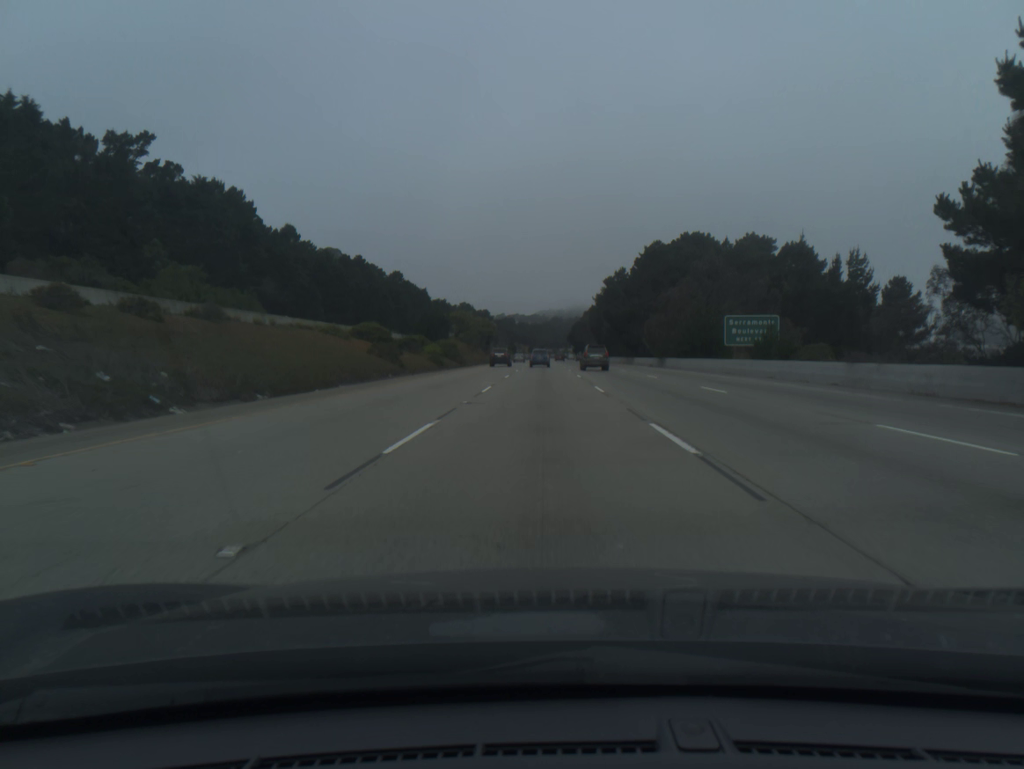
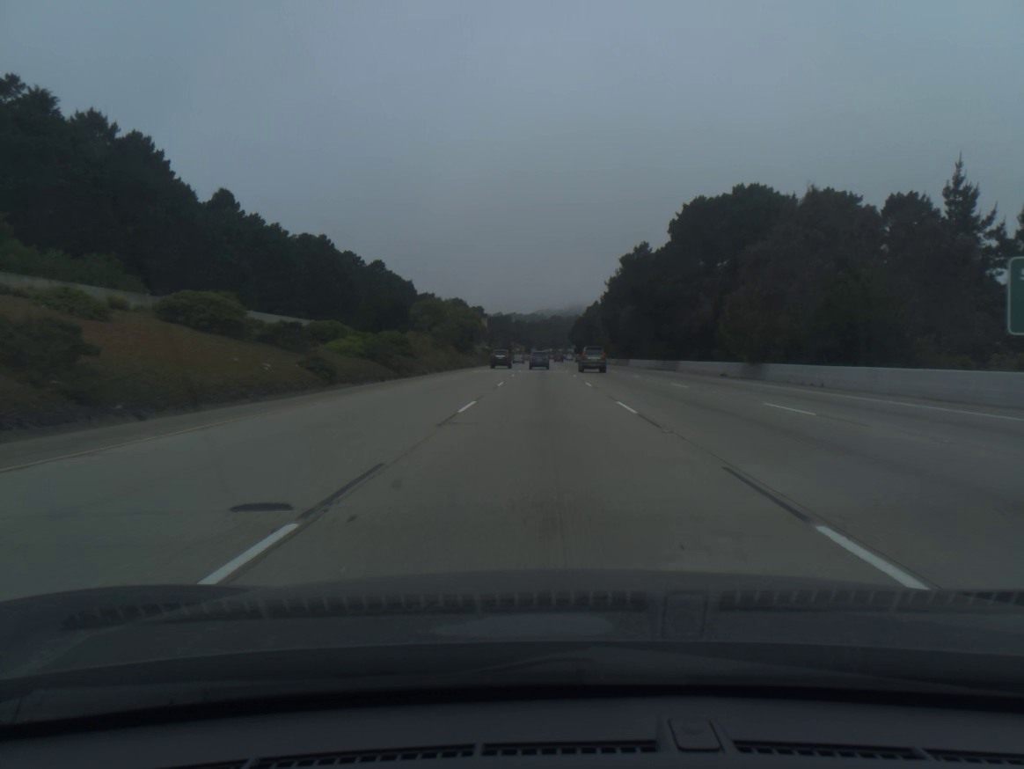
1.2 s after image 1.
(0.0, +36.7) m; 0°
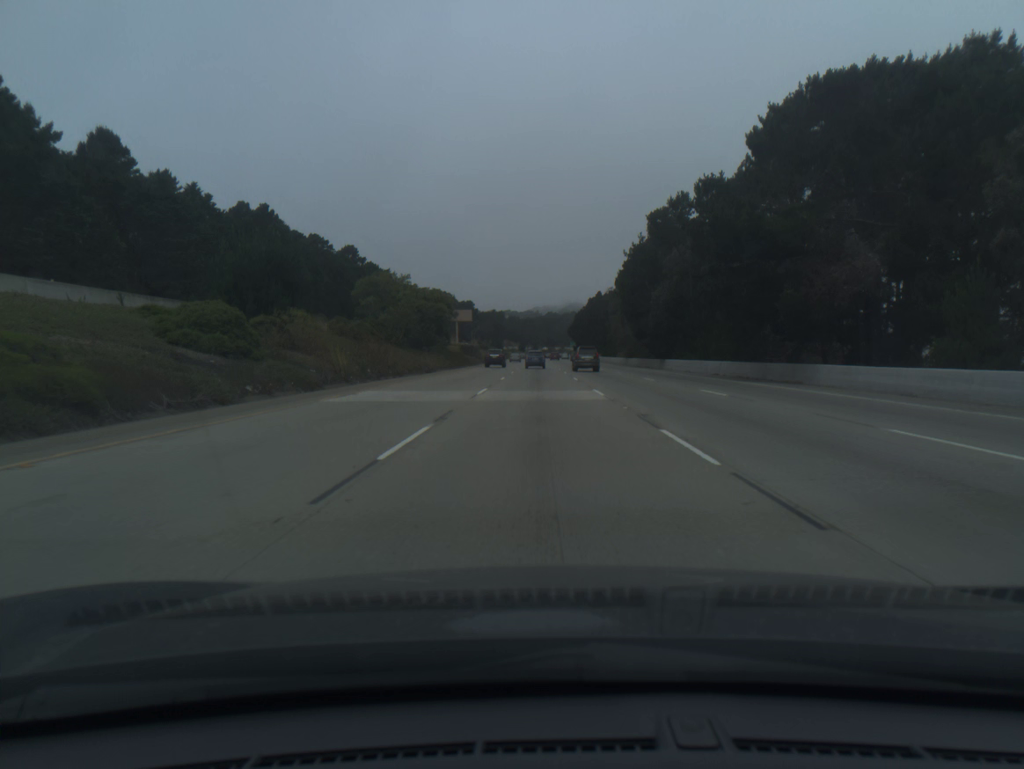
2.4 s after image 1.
(+0.1, +36.8) m; 0°
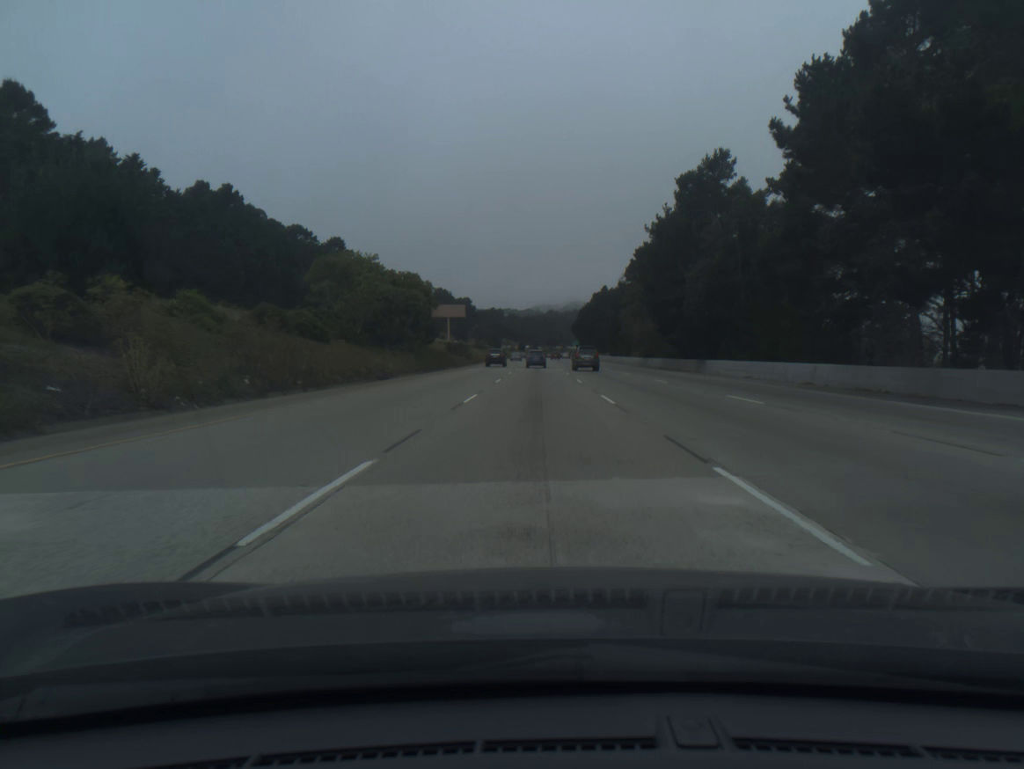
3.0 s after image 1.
(0.0, +18.5) m; 0°
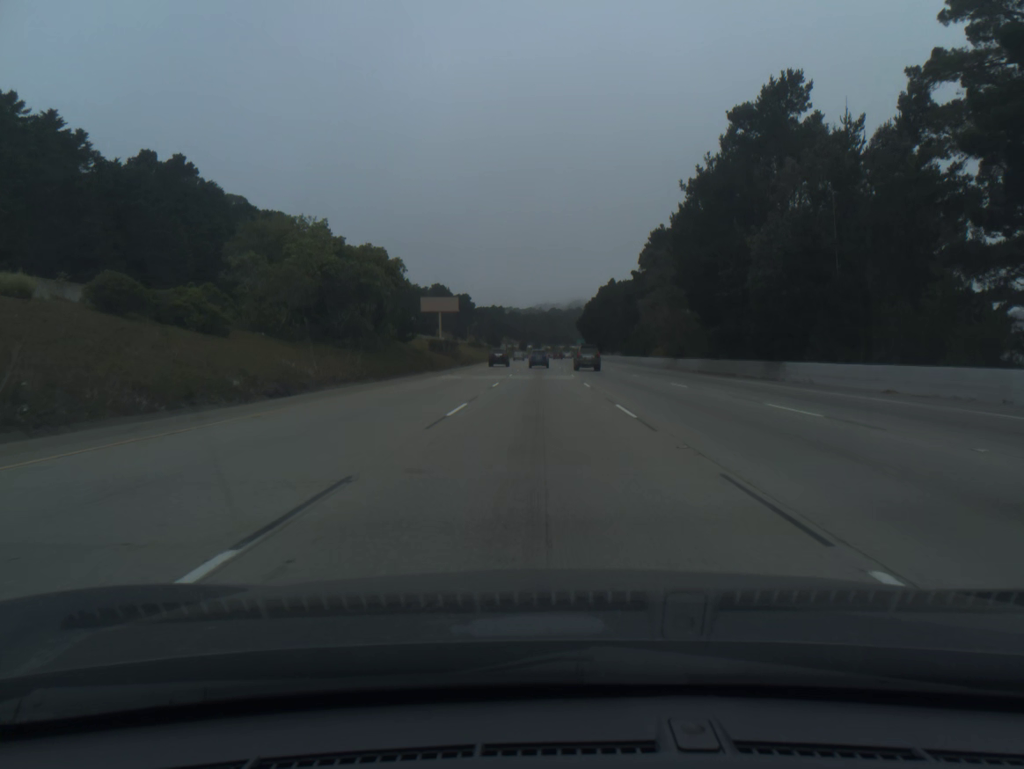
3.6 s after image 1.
(0.0, +18.5) m; 0°
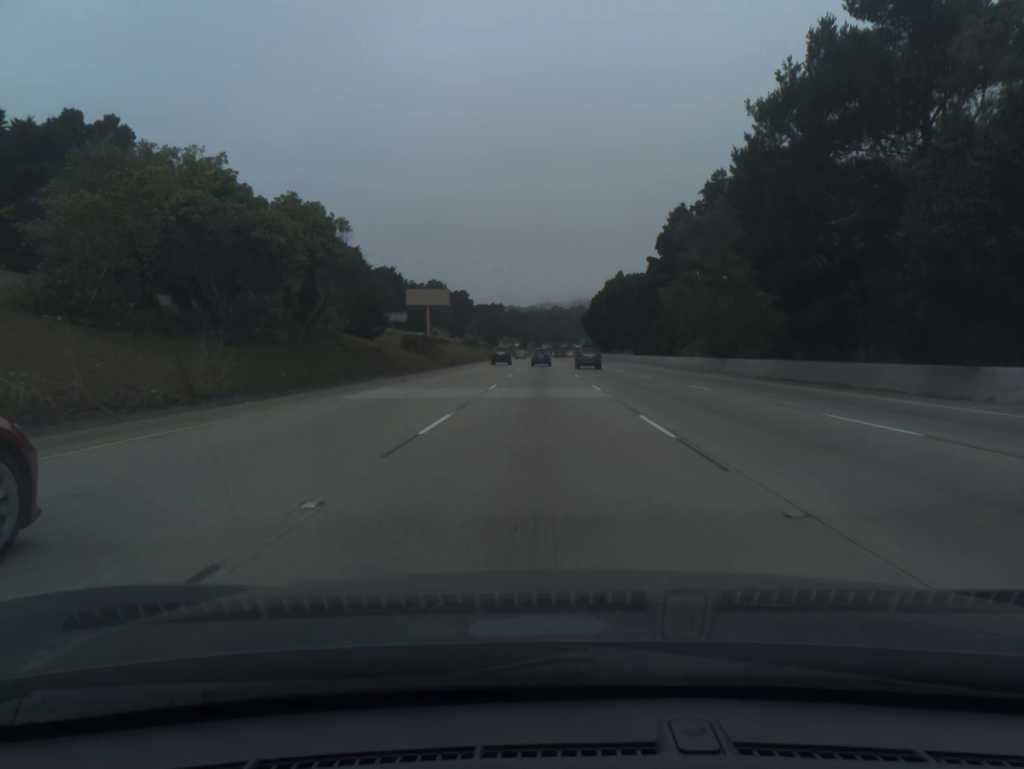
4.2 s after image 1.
(0.0, +18.6) m; 0°
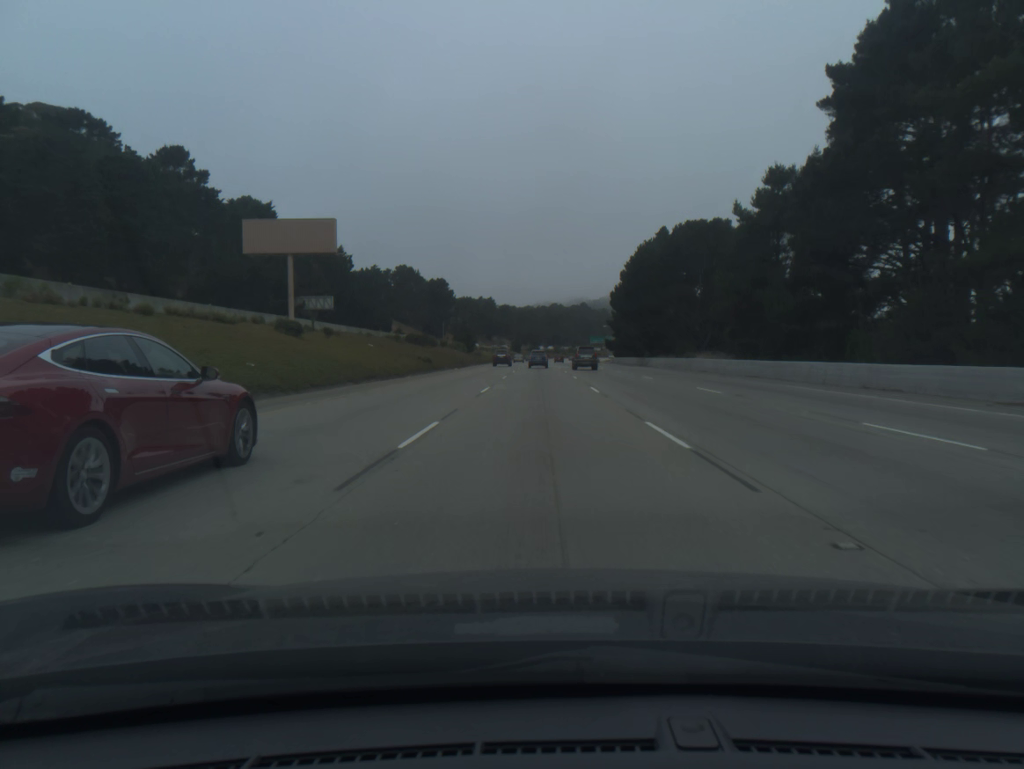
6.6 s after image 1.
(+0.1, +74.4) m; 0°
